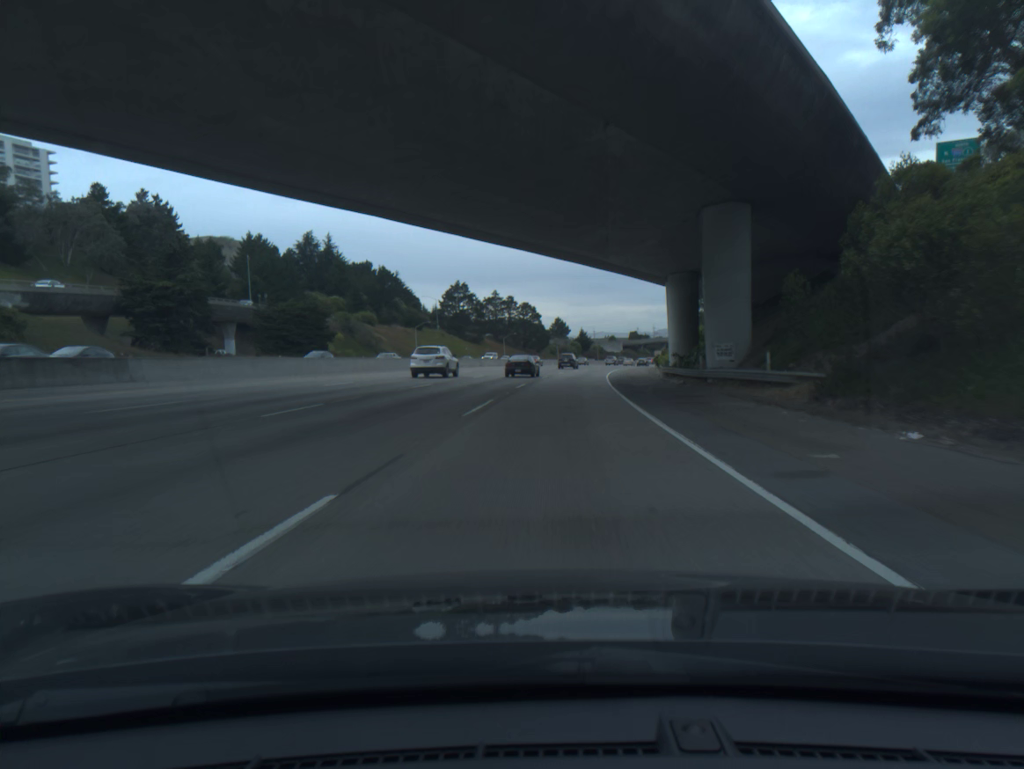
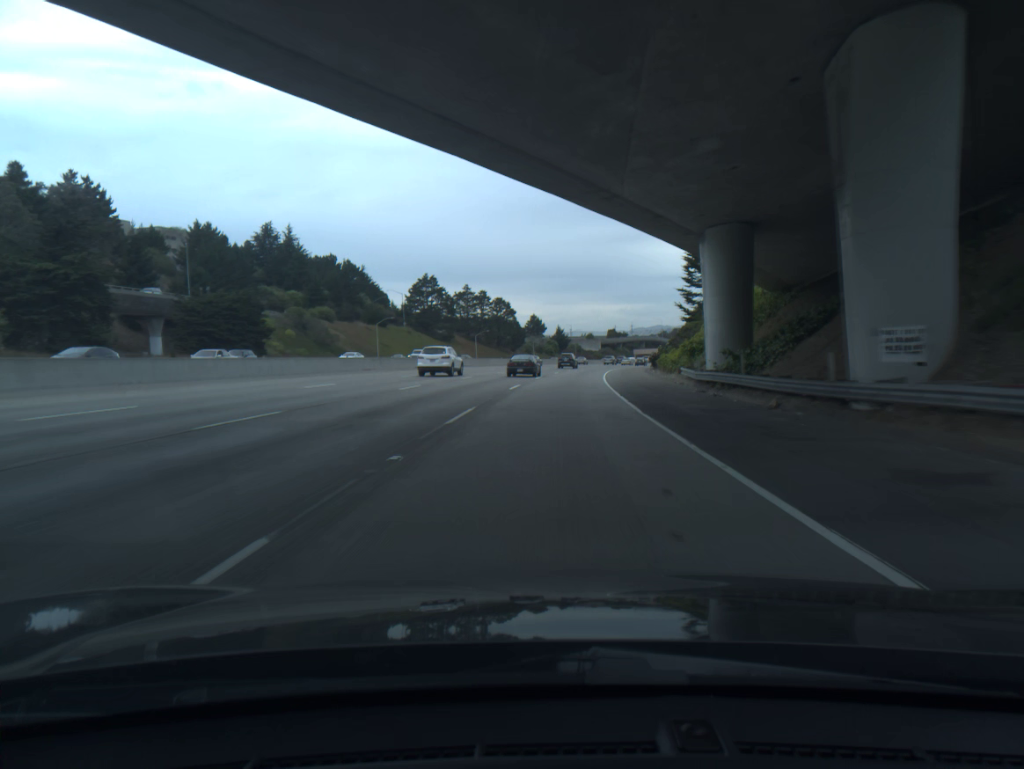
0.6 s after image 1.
(+0.2, +16.2) m; +2°
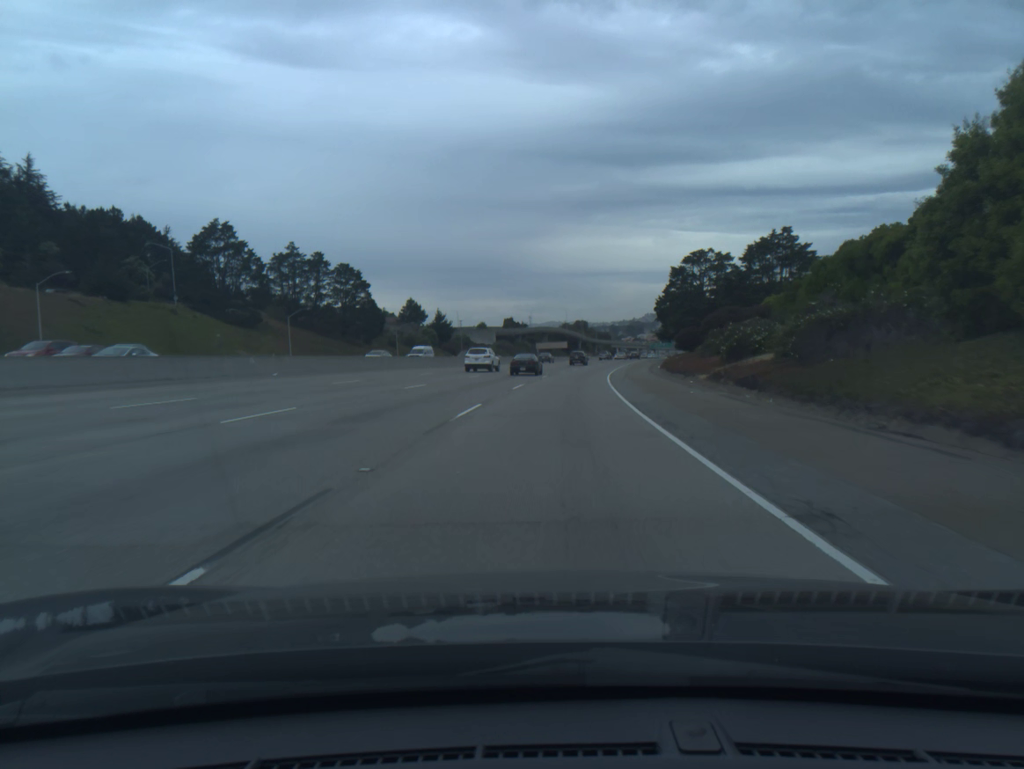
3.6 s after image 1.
(+5.8, +83.1) m; +8°
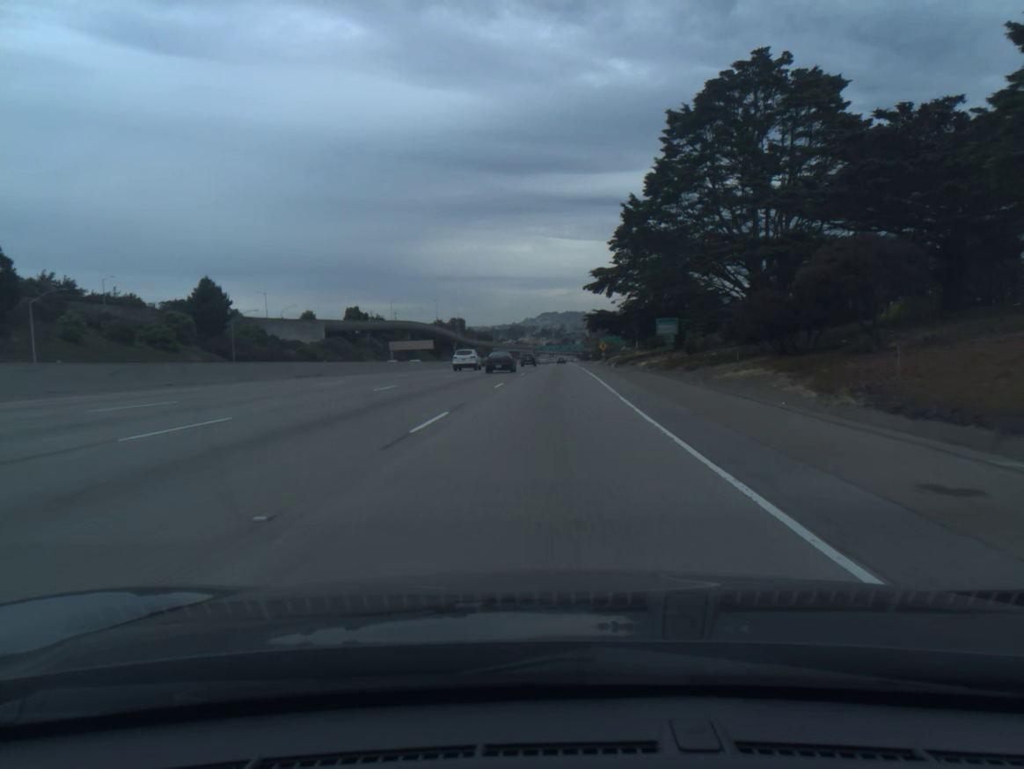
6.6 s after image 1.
(+7.1, +87.0) m; +9°
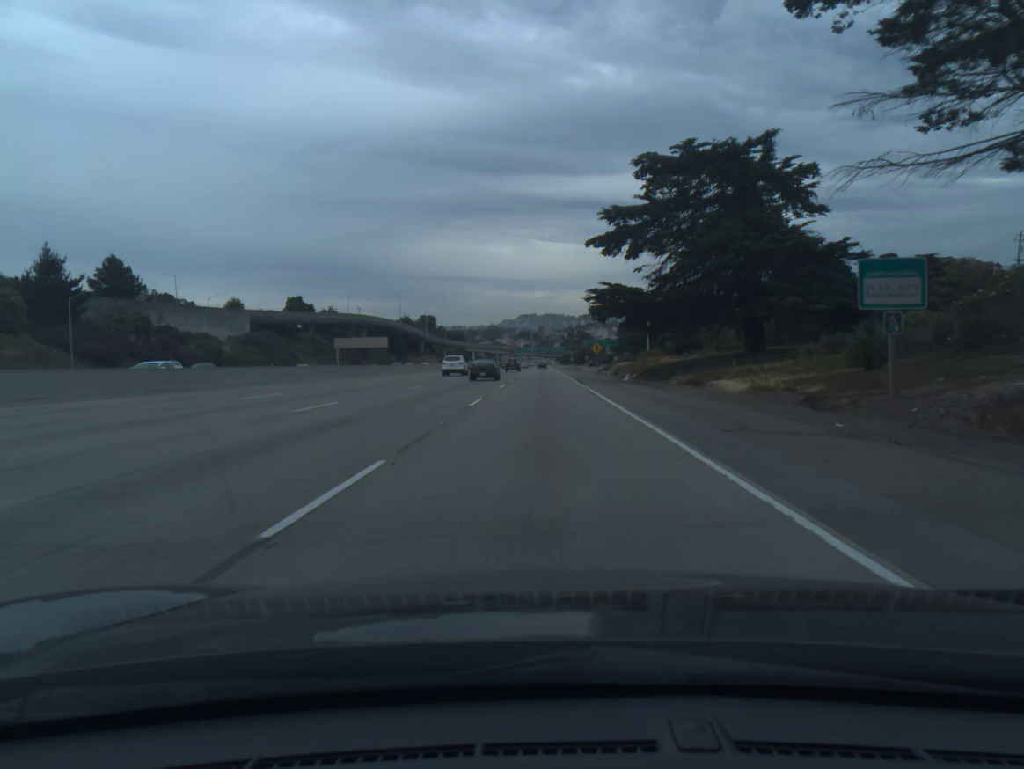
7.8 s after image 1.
(+0.6, +35.6) m; +2°
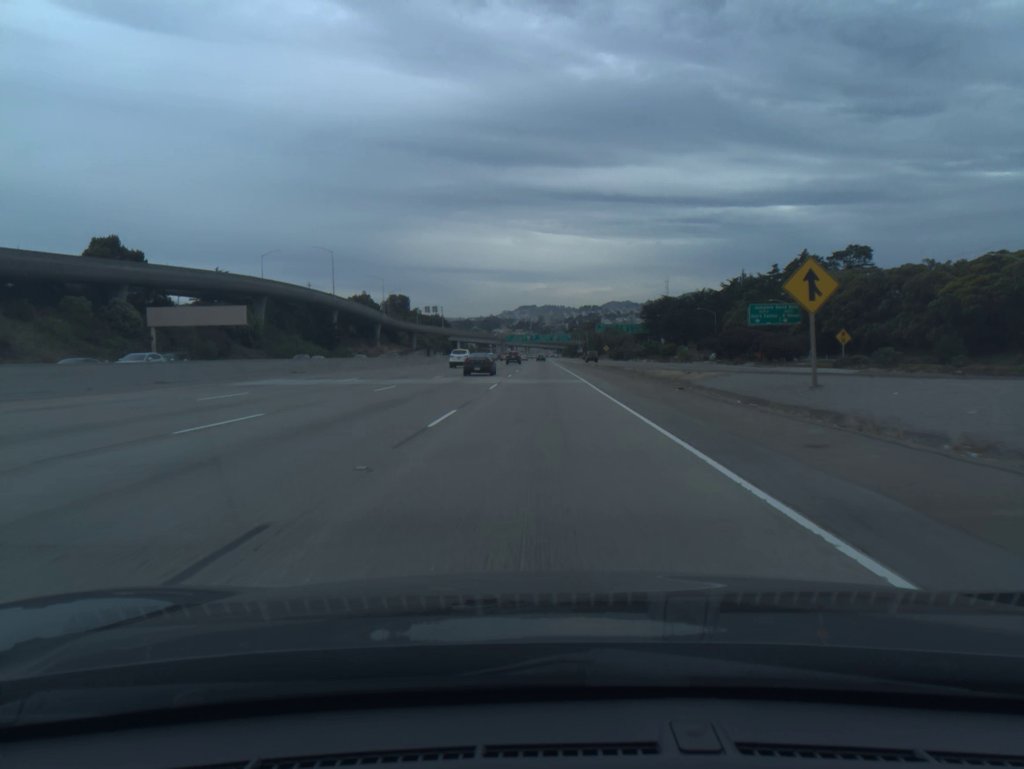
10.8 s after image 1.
(+0.3, +90.9) m; 0°
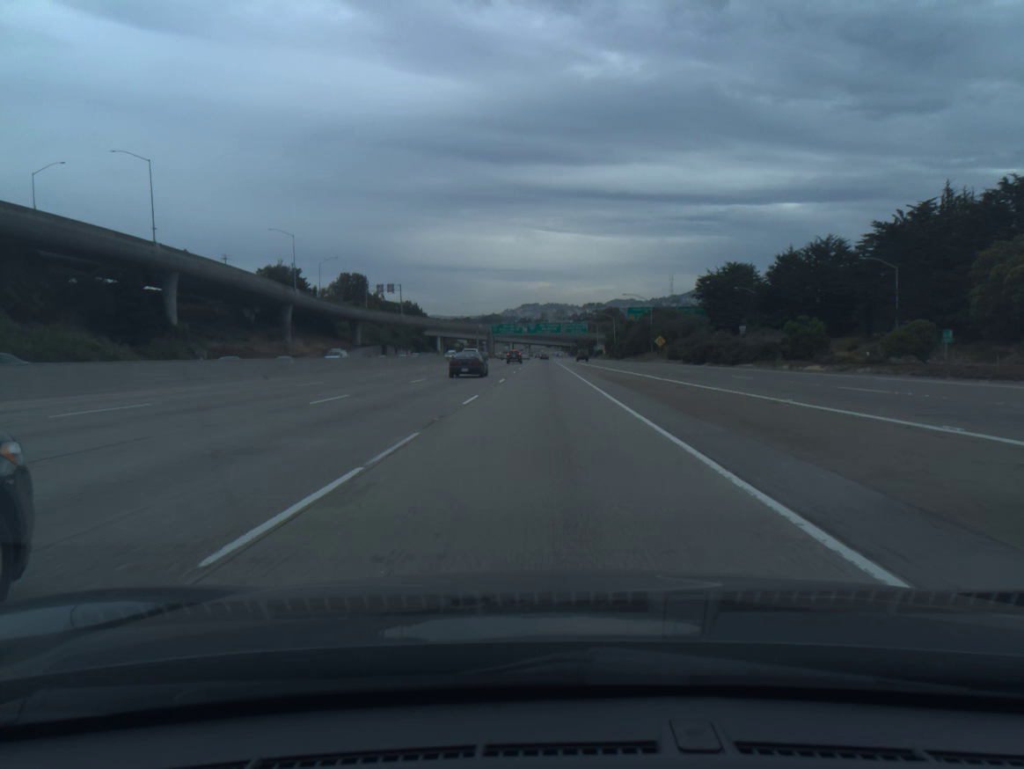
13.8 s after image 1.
(+0.1, +92.9) m; 0°
